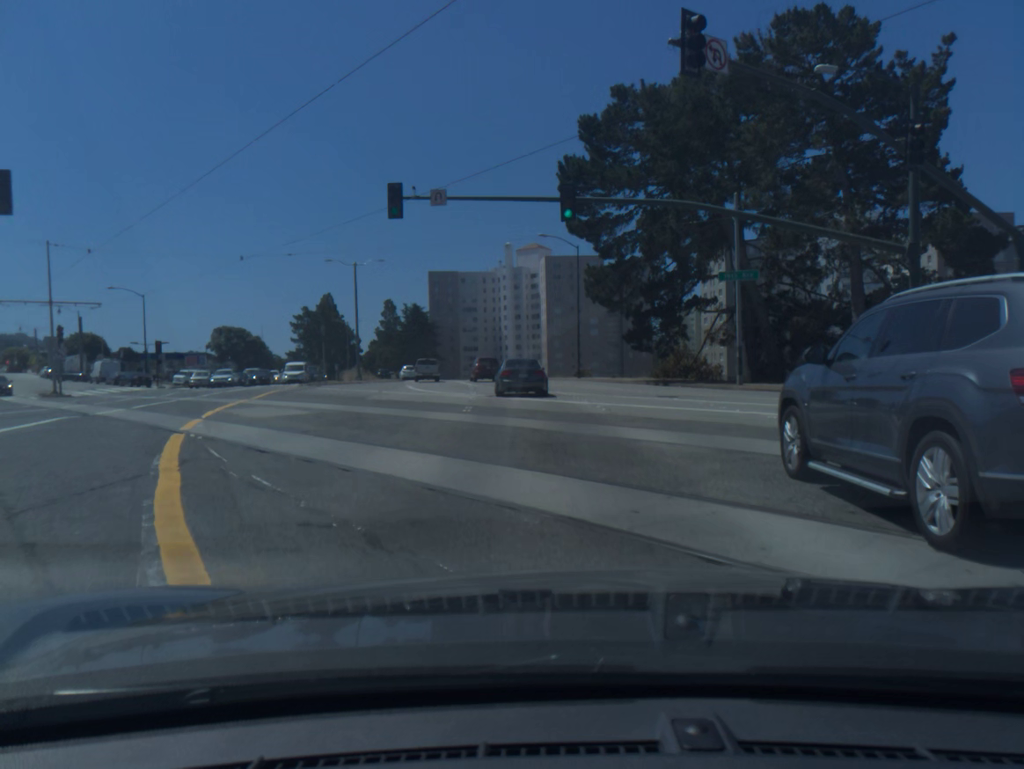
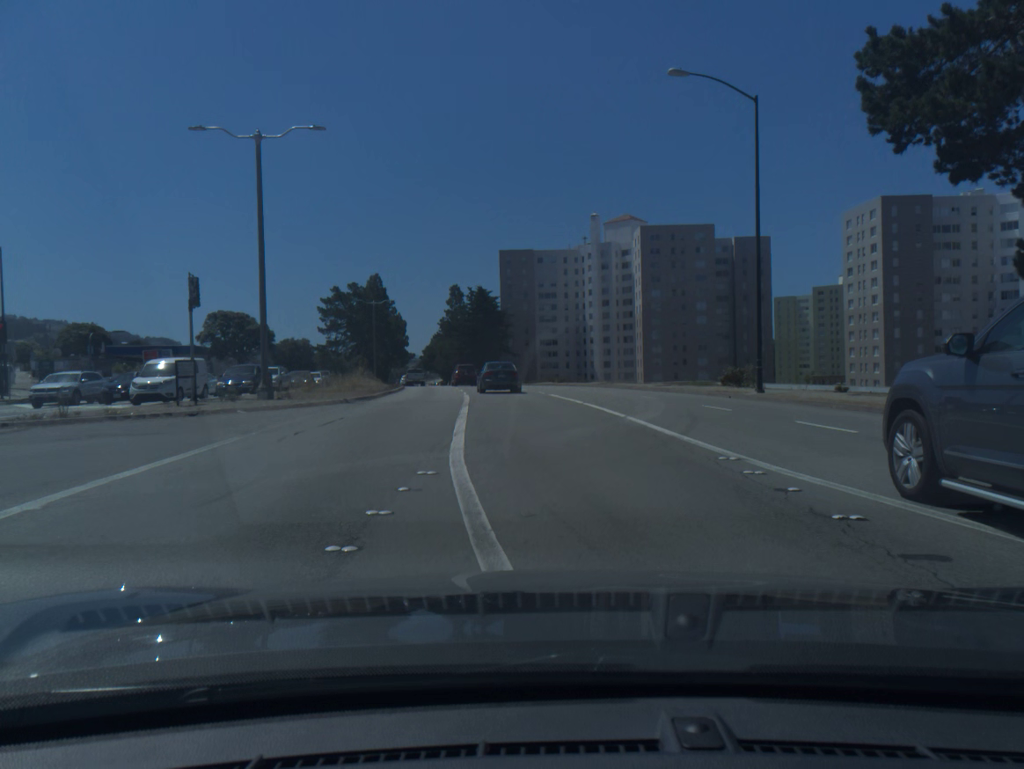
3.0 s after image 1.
(-1.6, +34.4) m; -6°
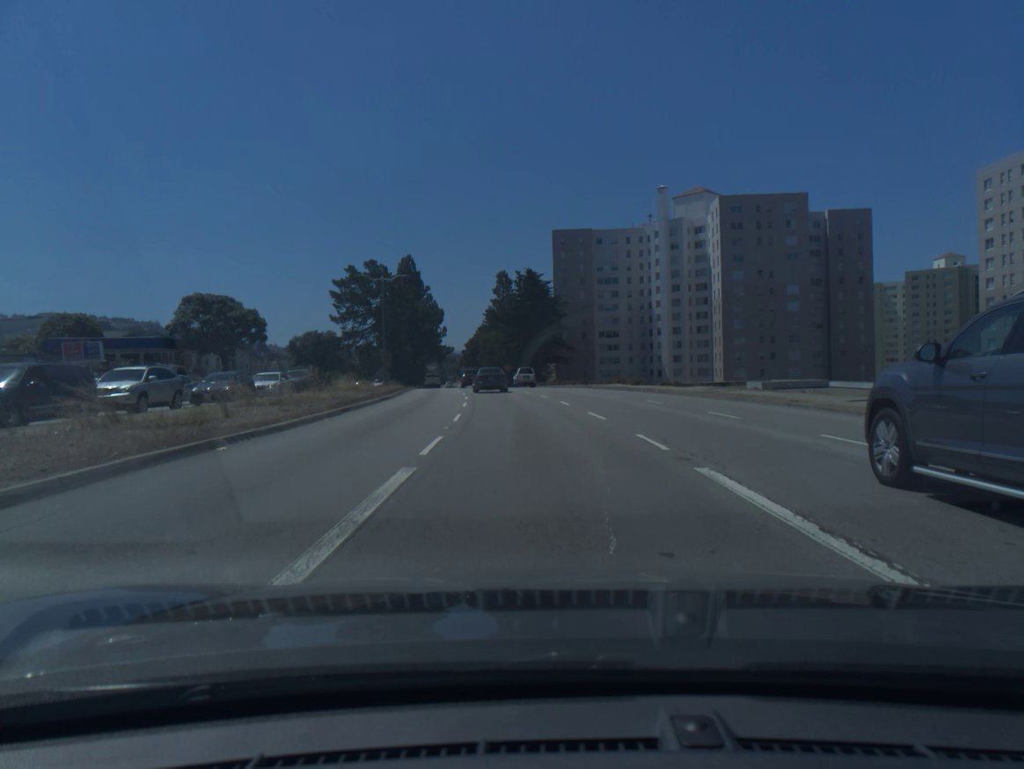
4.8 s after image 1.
(-0.8, +22.8) m; -4°
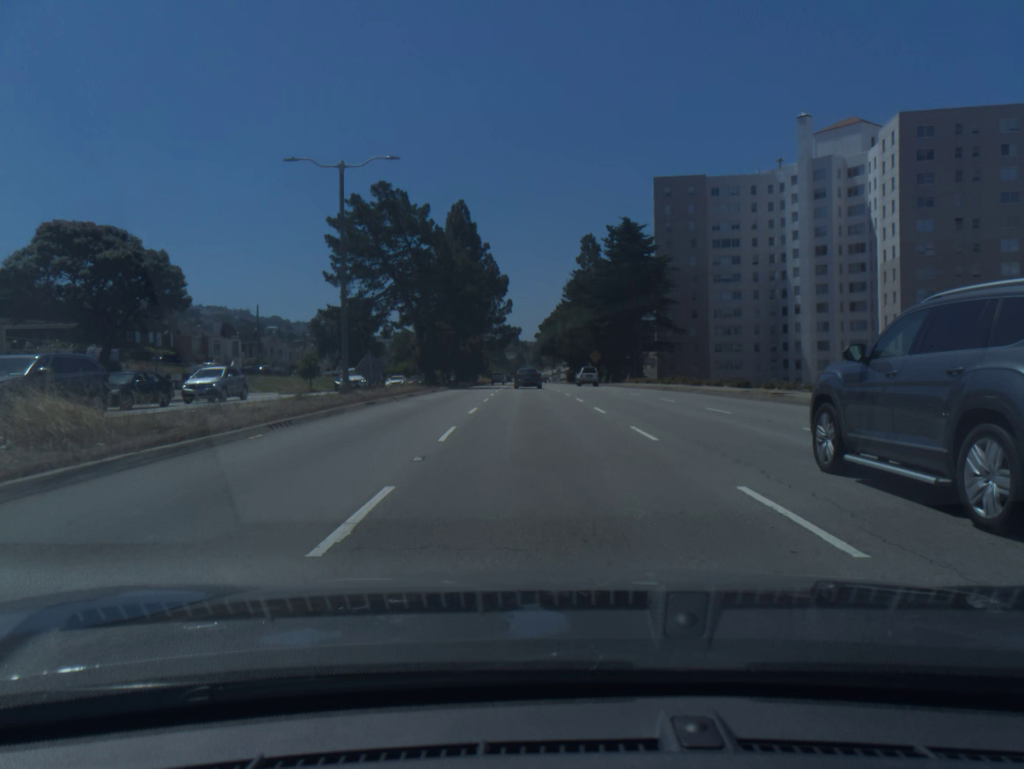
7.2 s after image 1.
(-1.9, +35.2) m; -6°
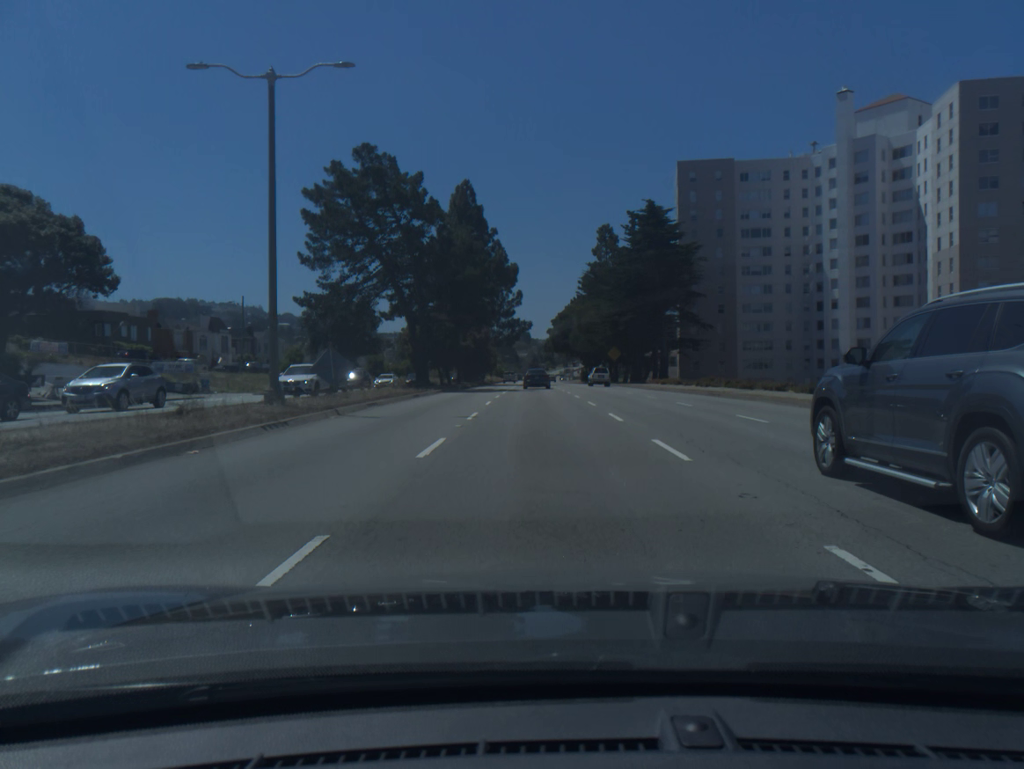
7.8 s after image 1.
(-0.1, +9.7) m; -1°
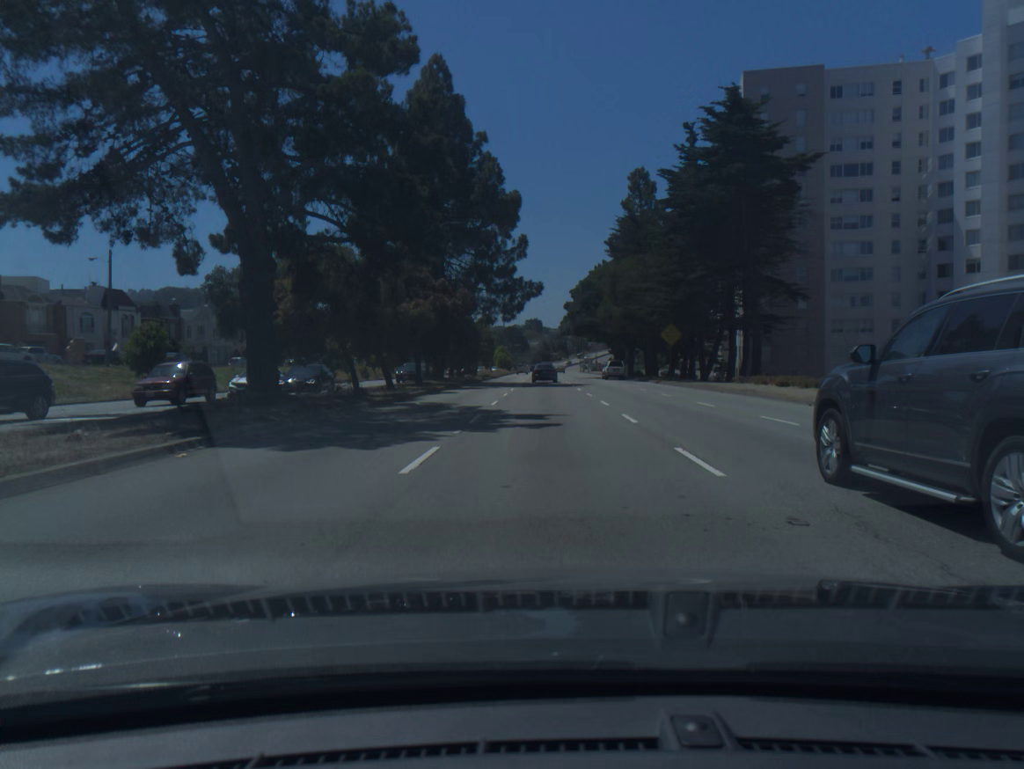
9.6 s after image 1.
(-0.3, +31.2) m; -1°
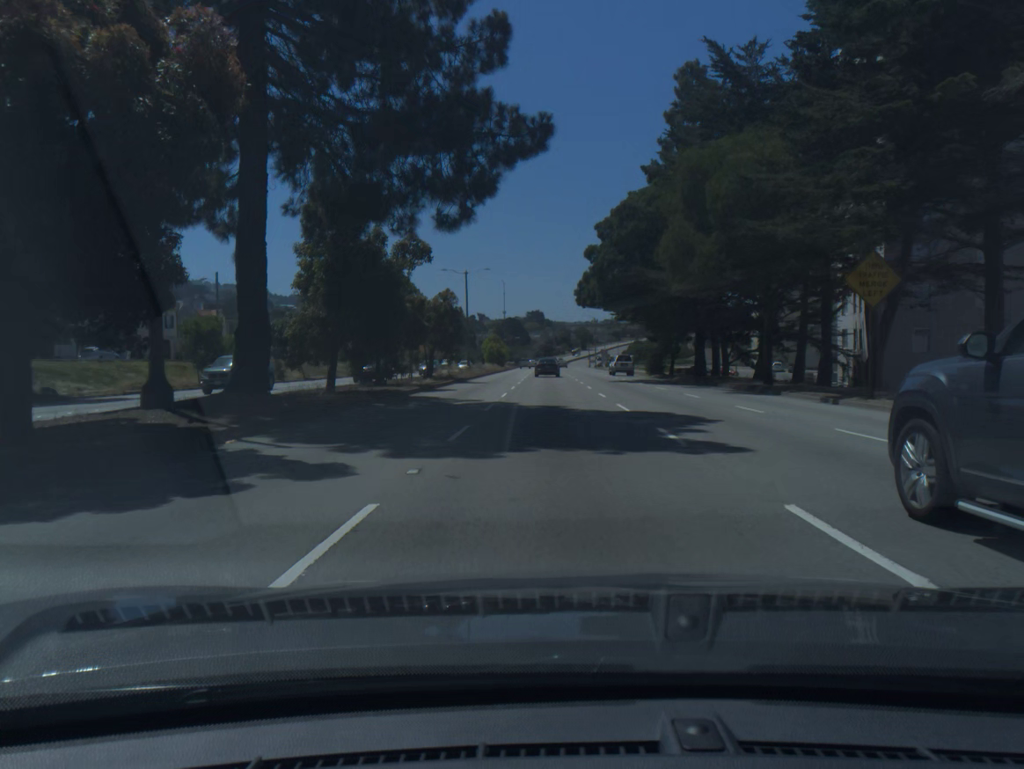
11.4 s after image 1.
(-0.1, +34.2) m; 0°
